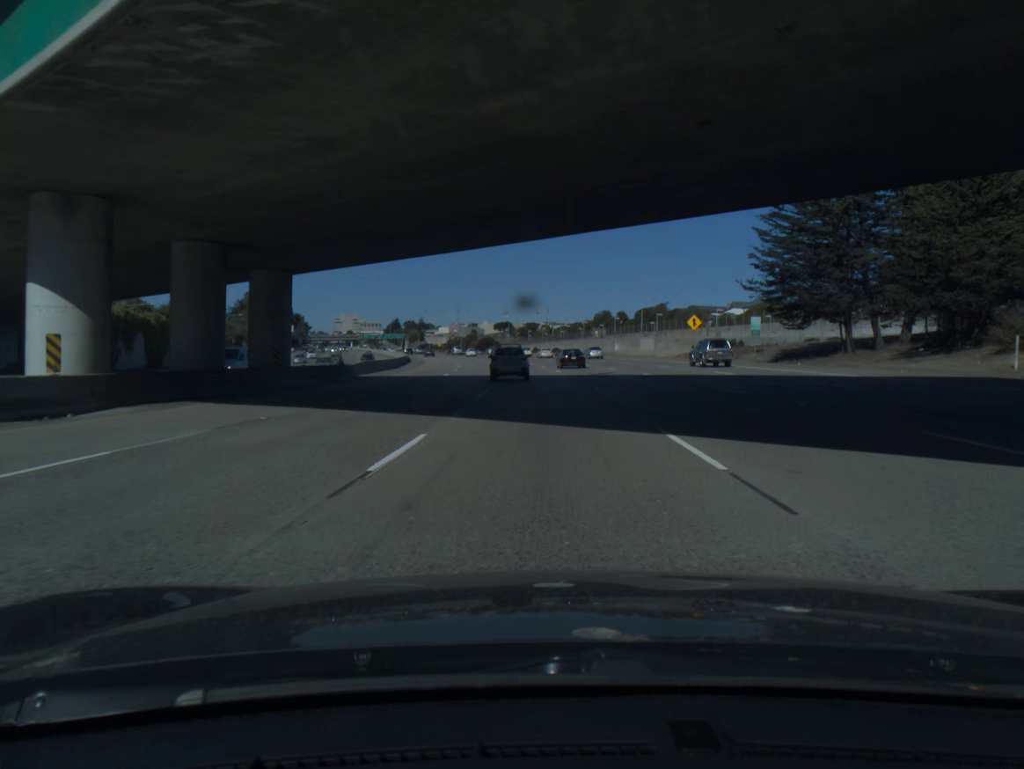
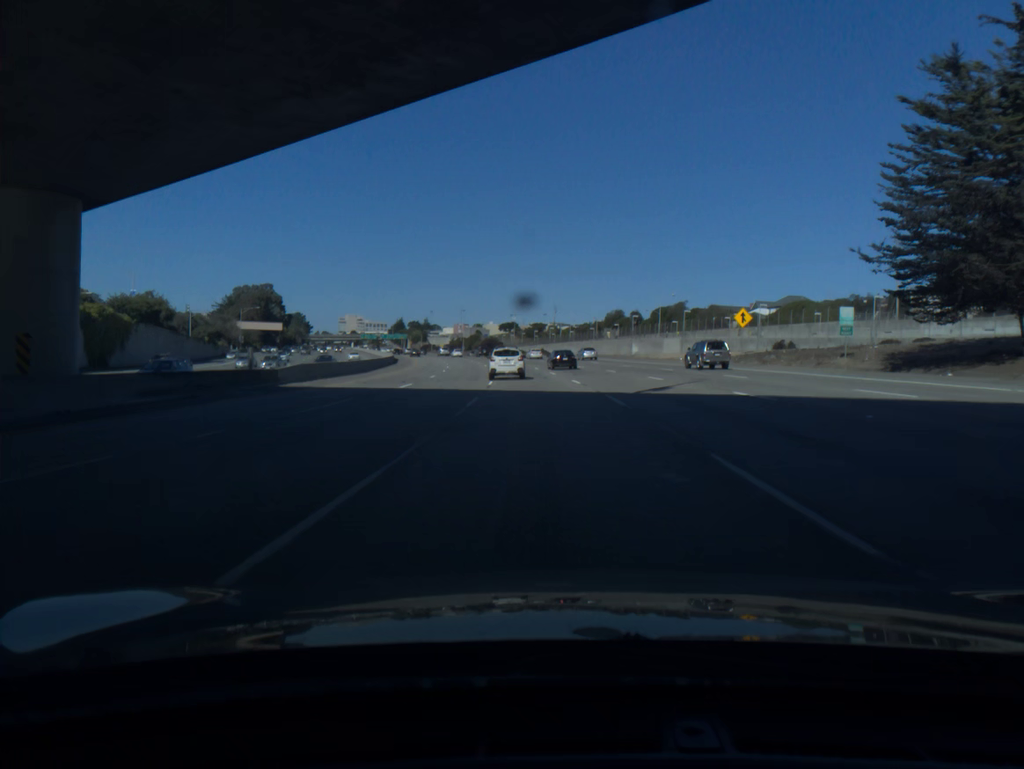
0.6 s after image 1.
(-0.1, +17.7) m; 0°
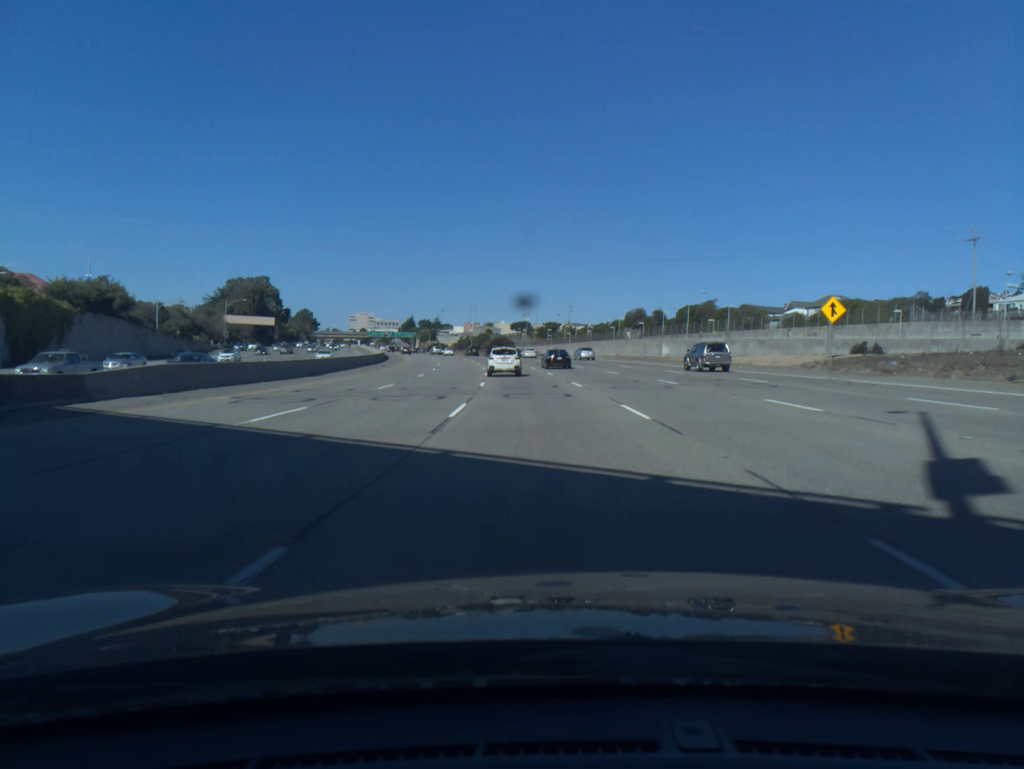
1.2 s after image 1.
(-0.1, +17.7) m; -1°
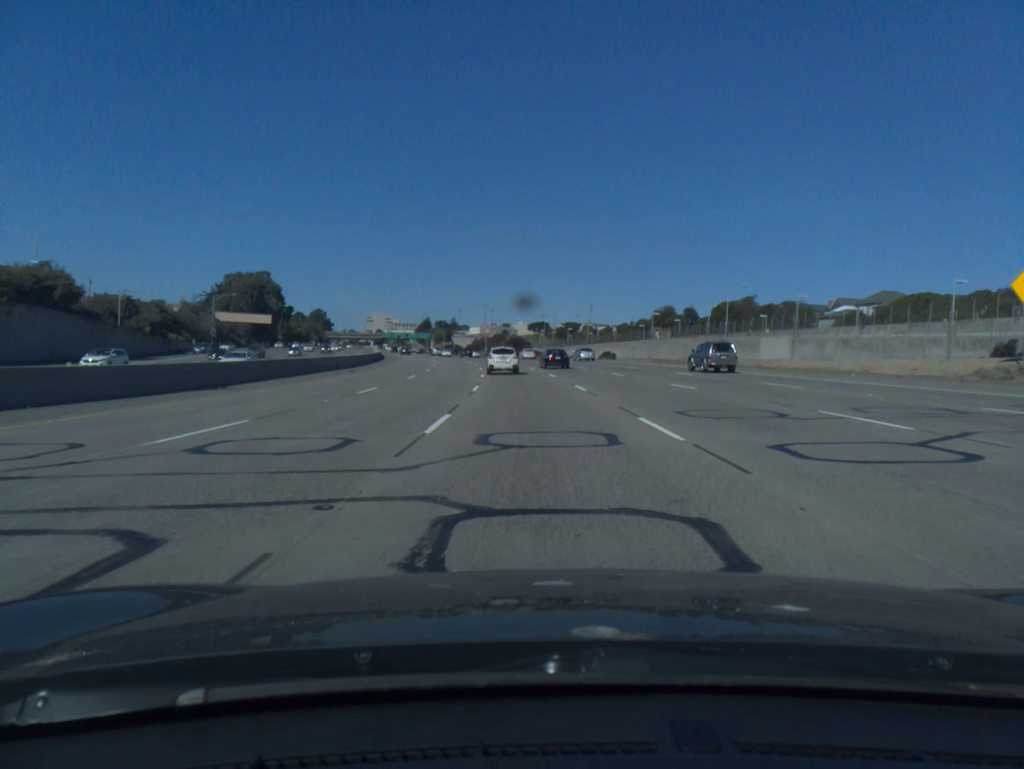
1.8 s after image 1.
(-0.2, +17.7) m; -1°
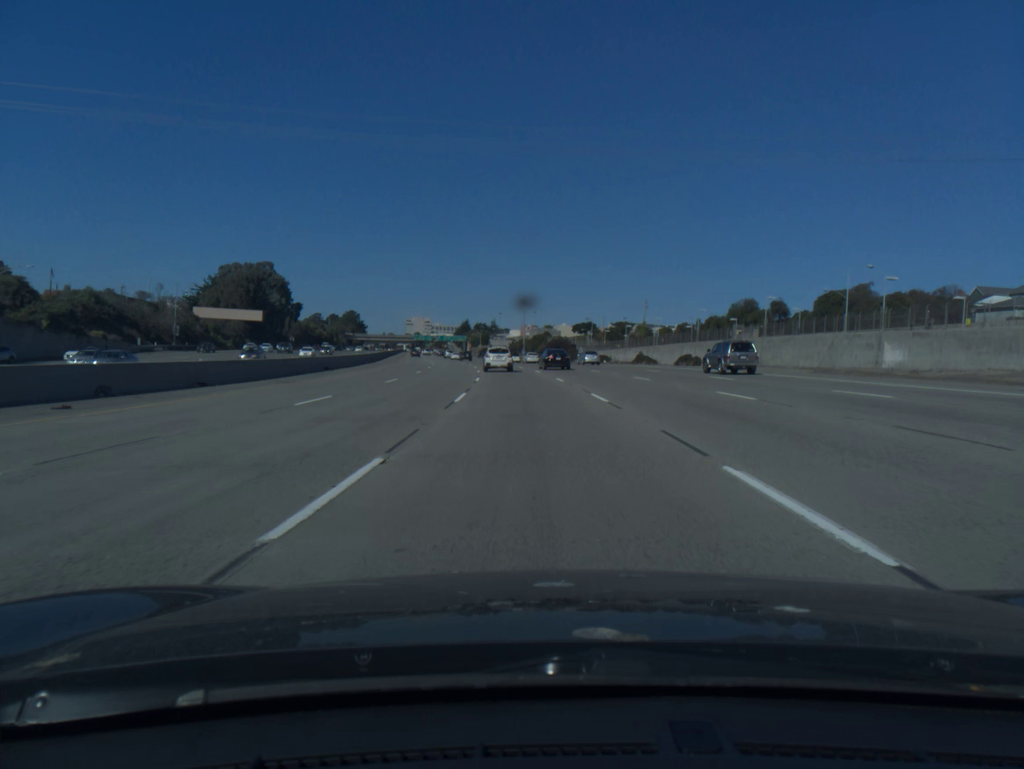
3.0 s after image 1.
(-0.9, +35.3) m; -3°
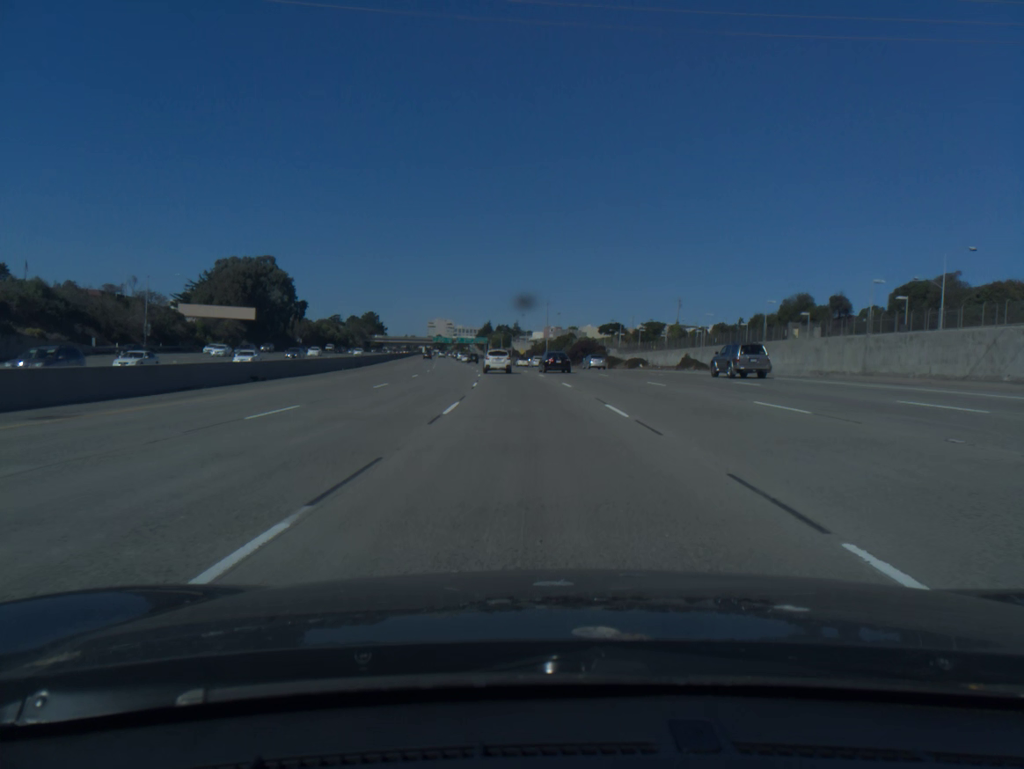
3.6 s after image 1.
(-0.3, +17.6) m; -2°
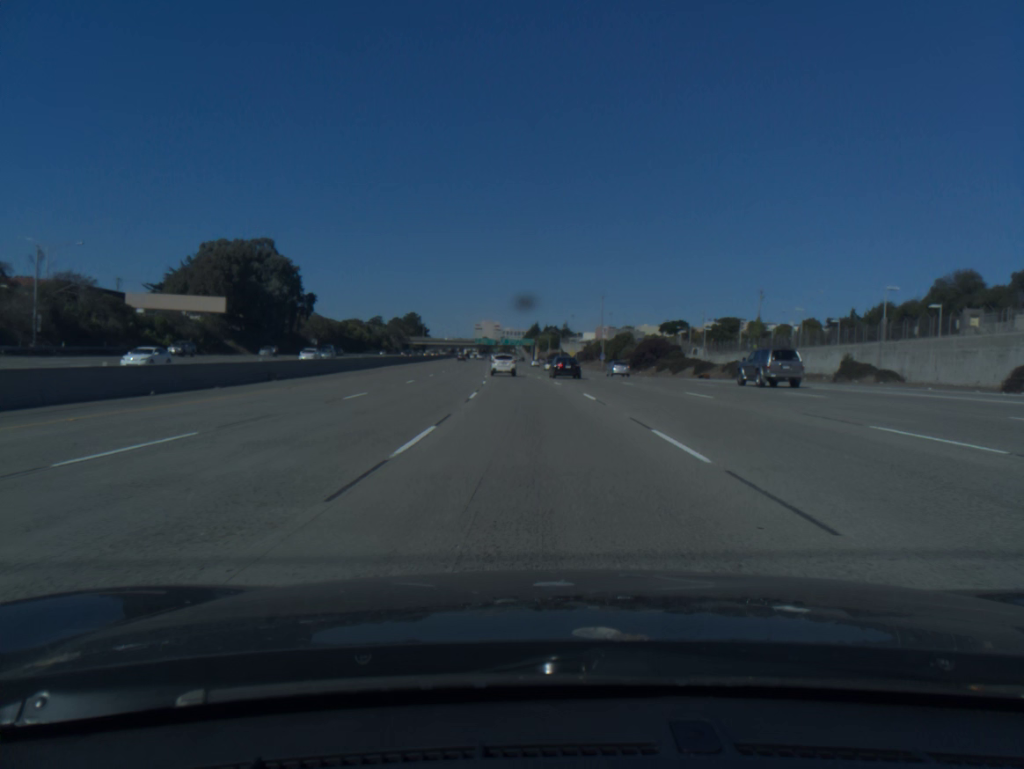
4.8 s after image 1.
(-1.1, +35.1) m; -4°
